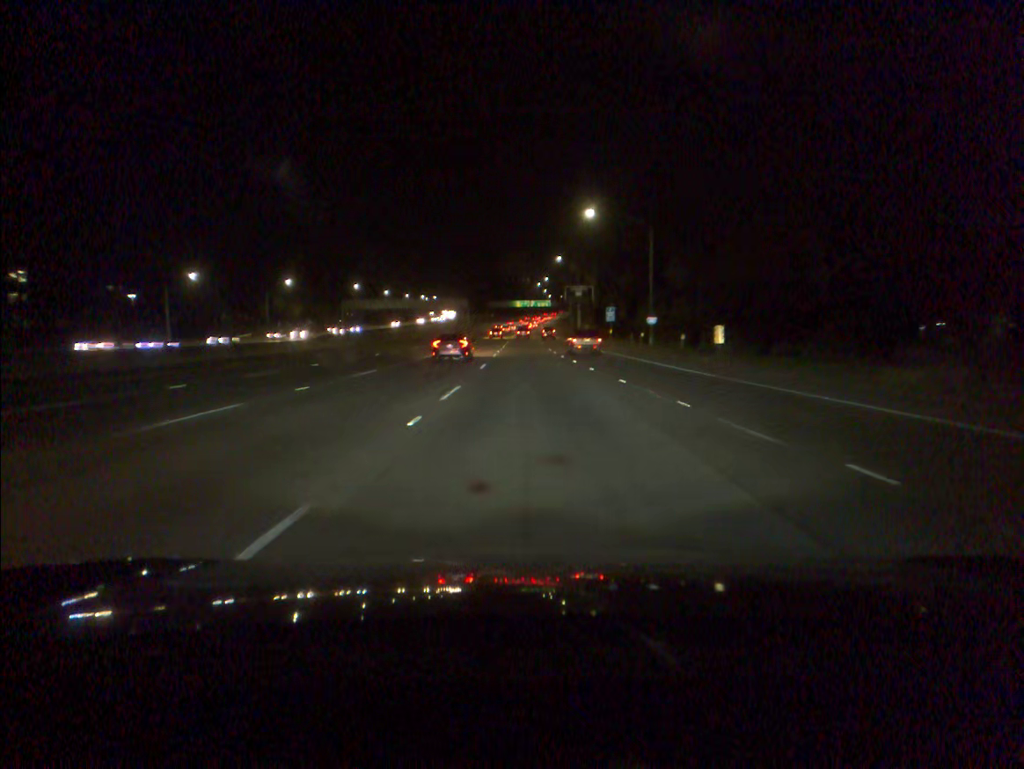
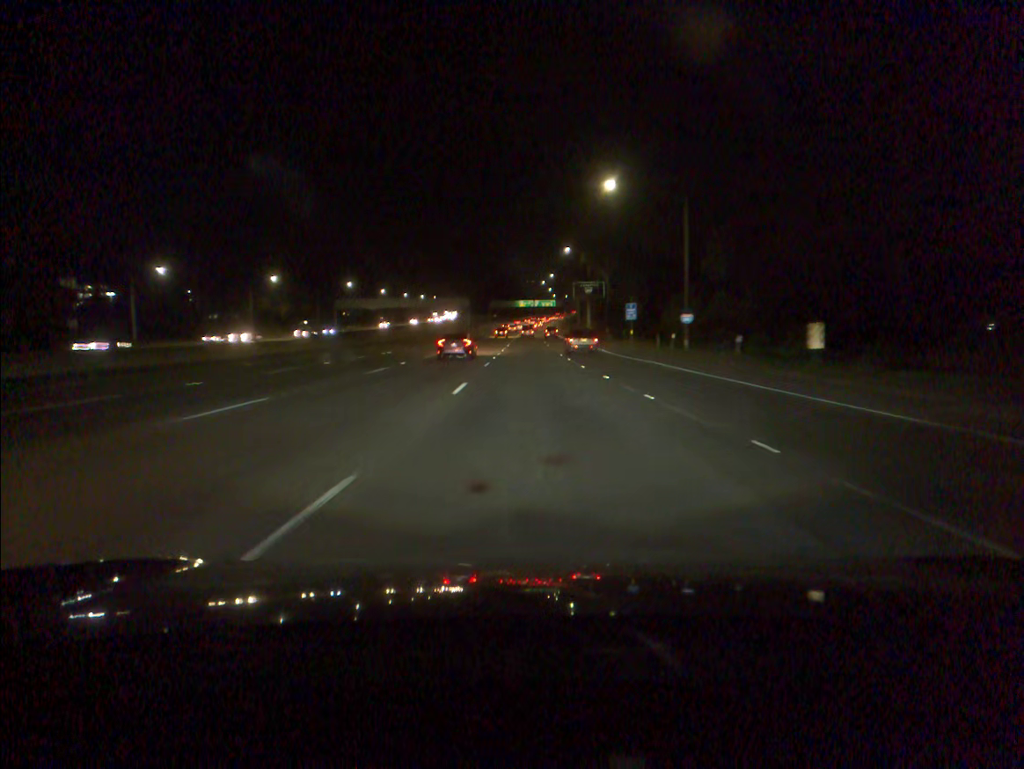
(0.0, +13.2) m; 0°
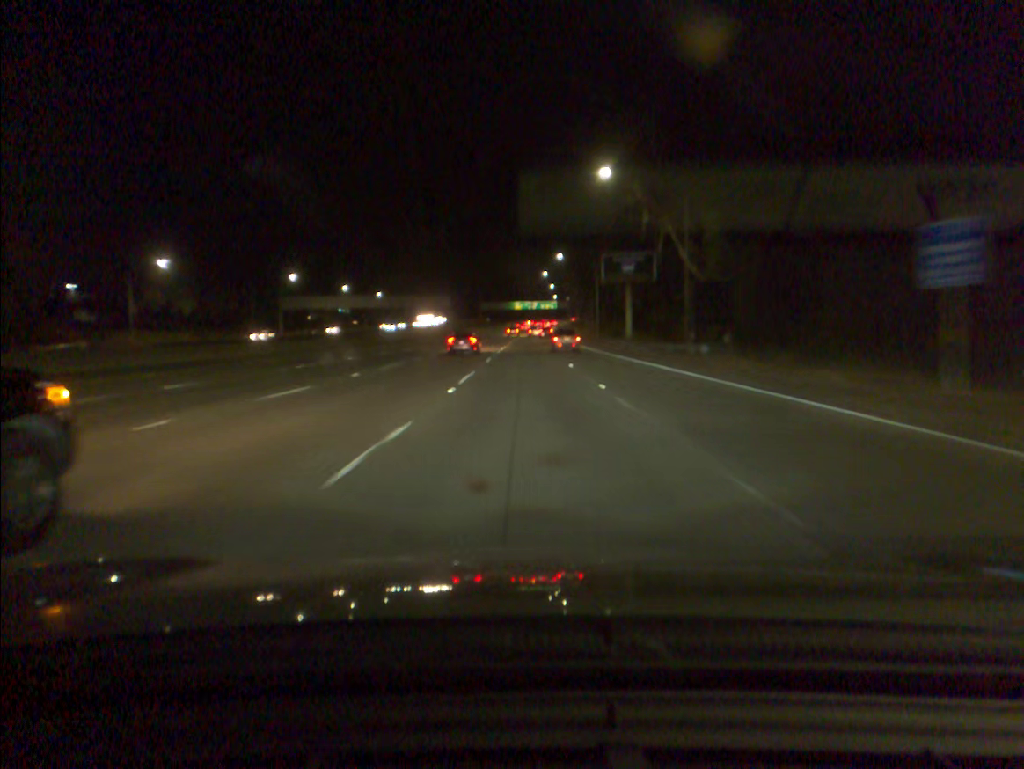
(+0.1, +53.2) m; 0°
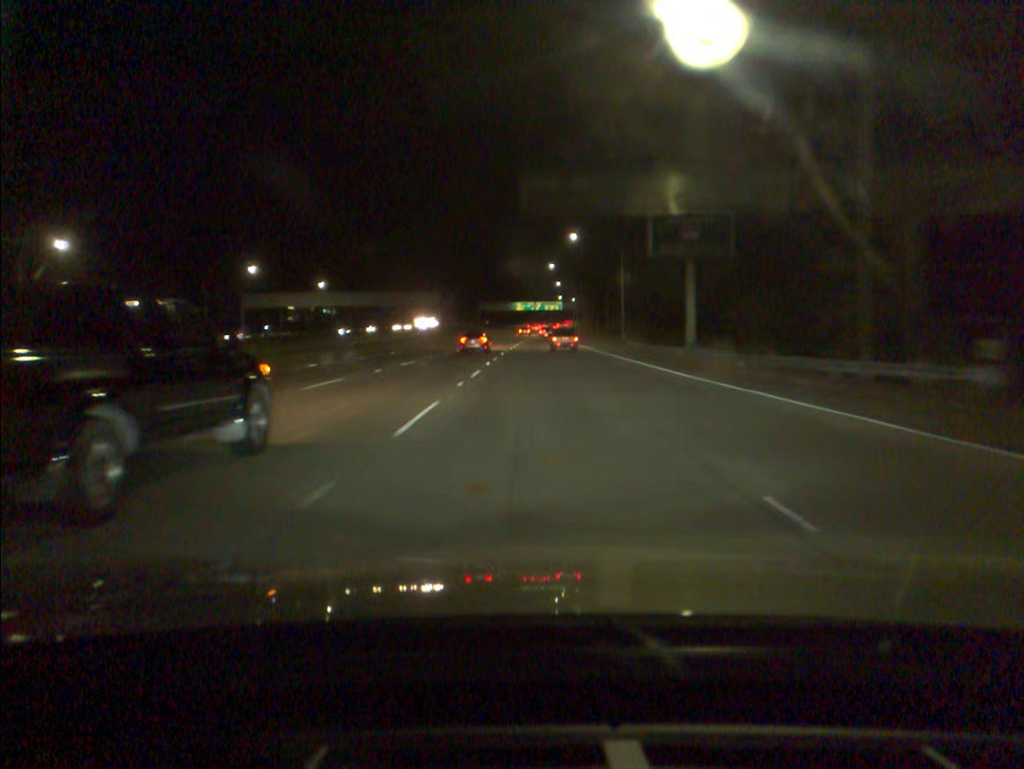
(0.0, +26.7) m; 0°
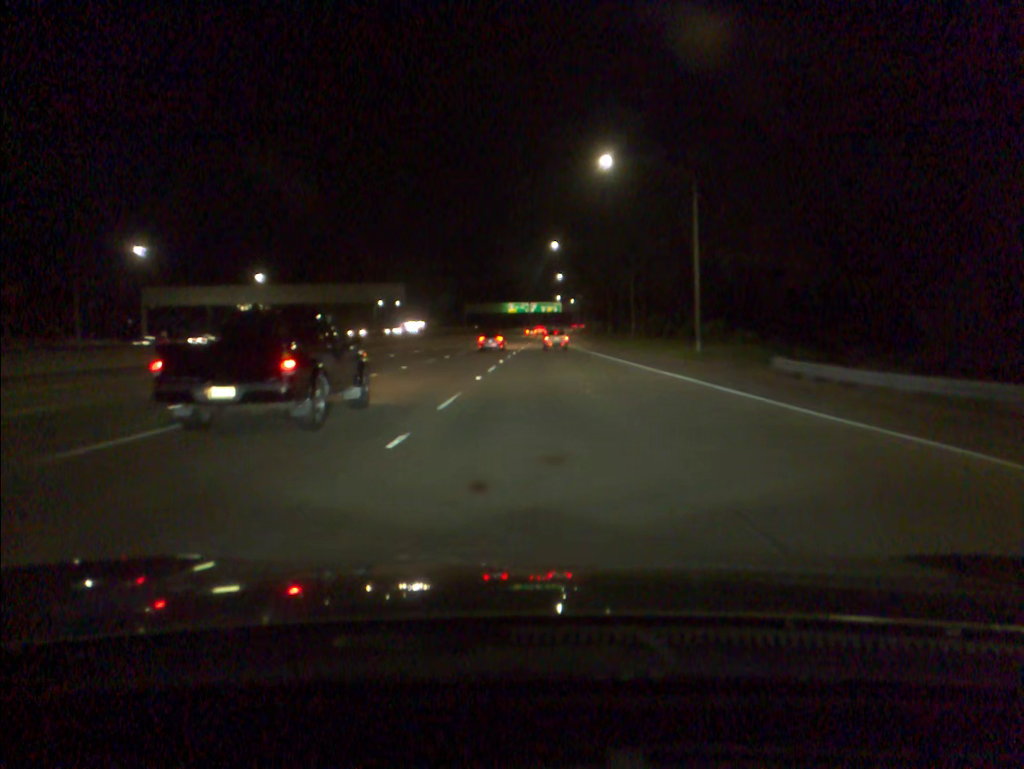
(+0.1, +40.0) m; 0°
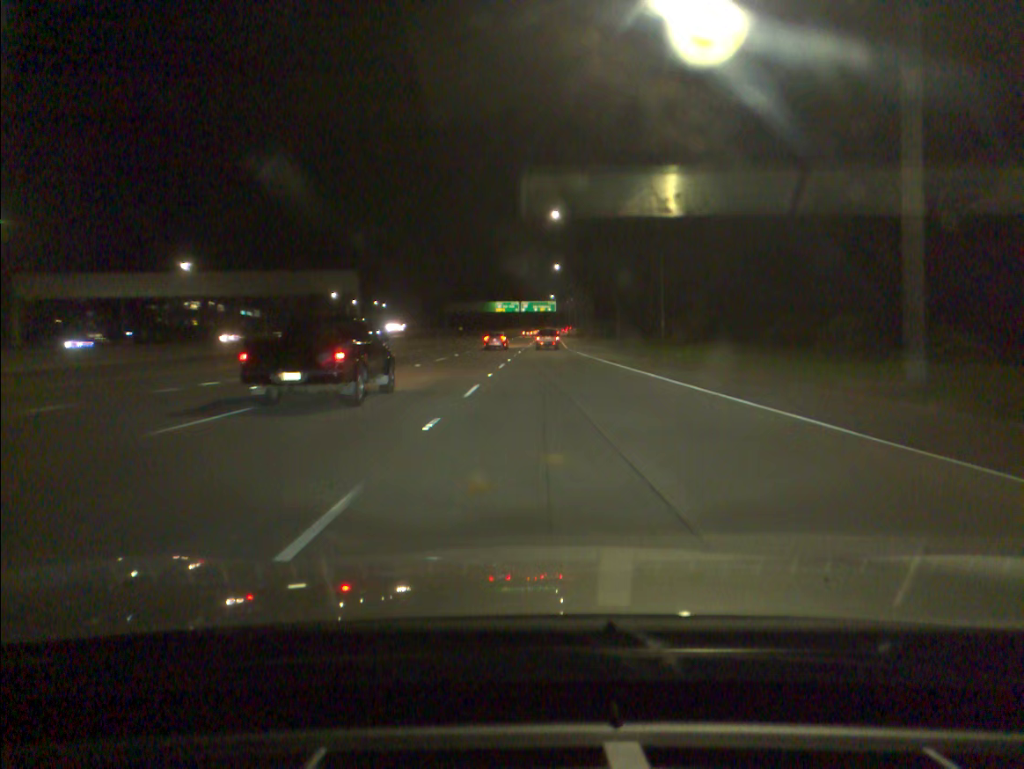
(+0.1, +27.0) m; +1°
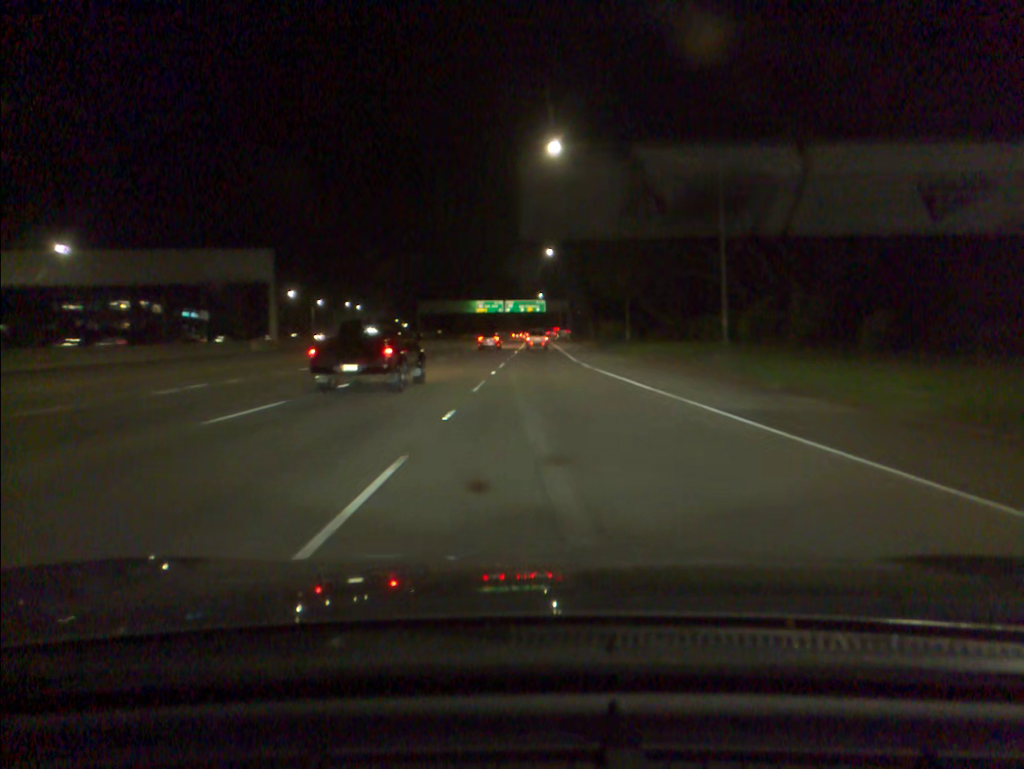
(+0.3, +27.4) m; +1°
